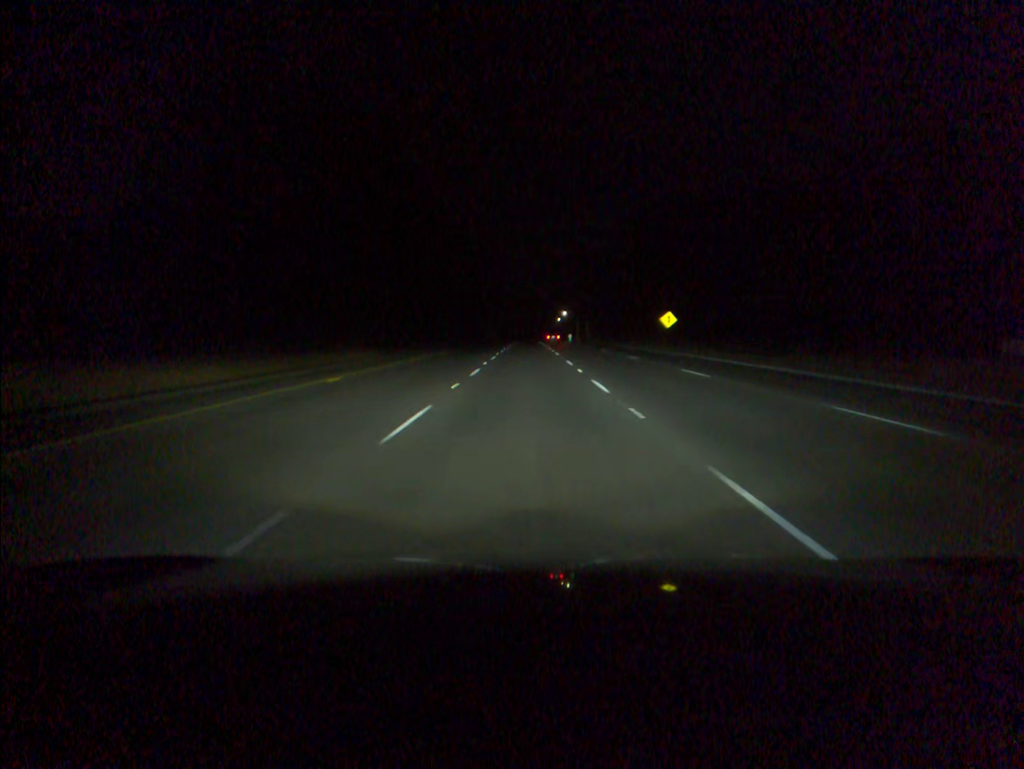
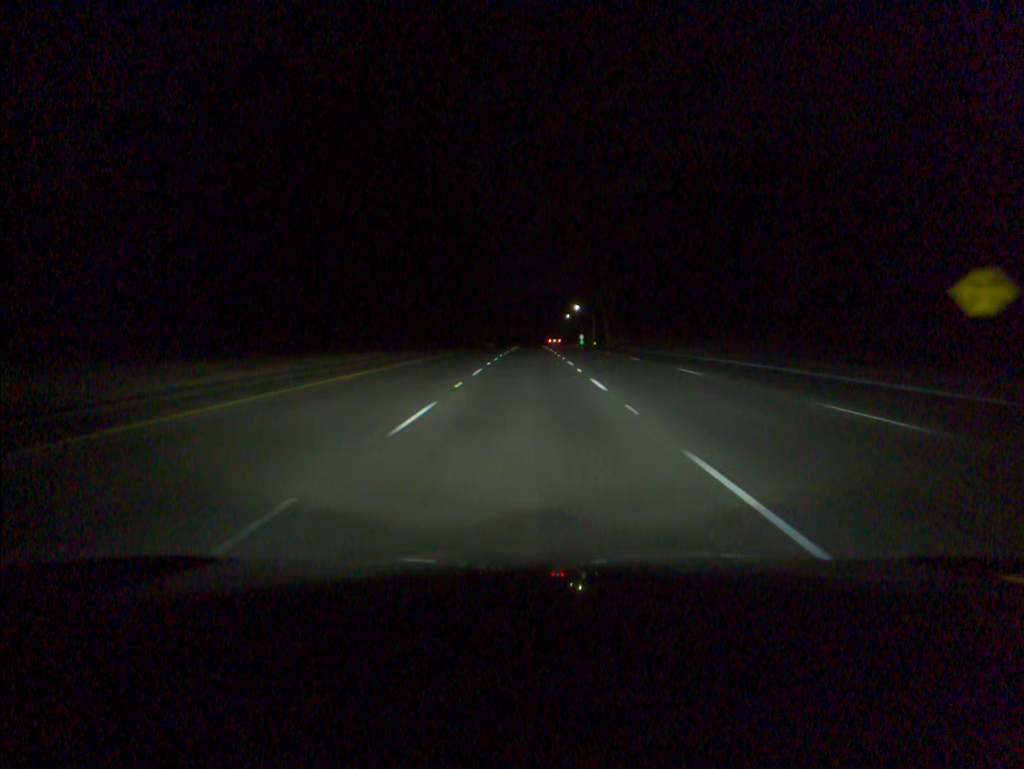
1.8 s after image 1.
(-0.1, +57.3) m; 0°
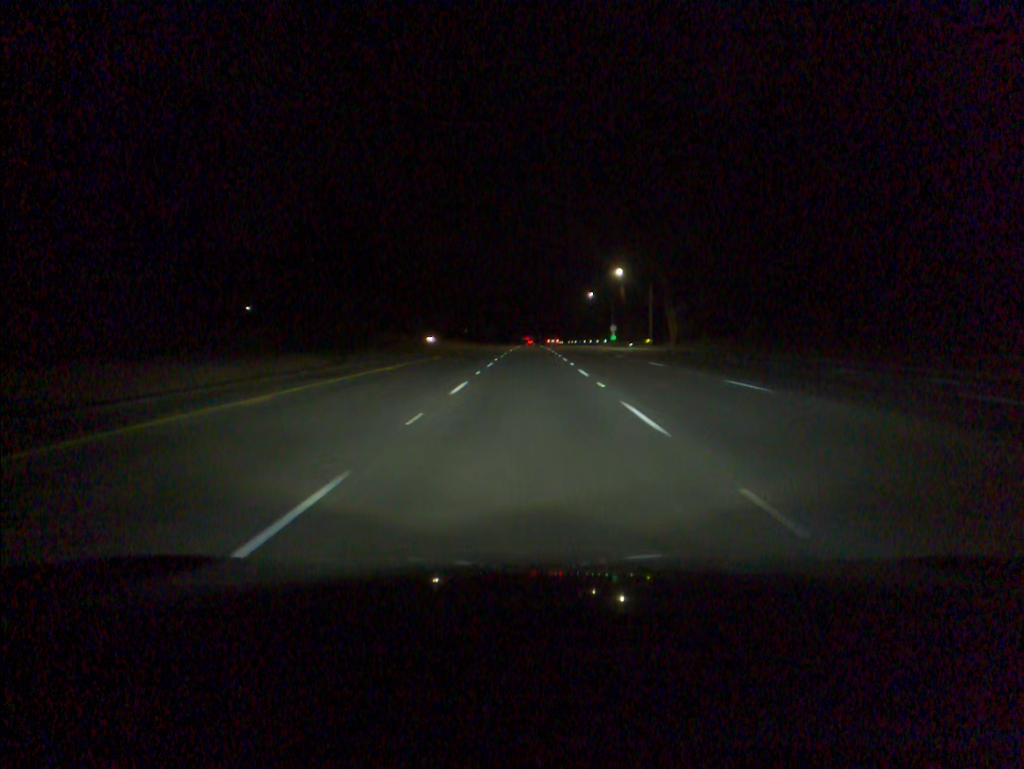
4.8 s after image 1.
(+0.2, +95.5) m; 0°
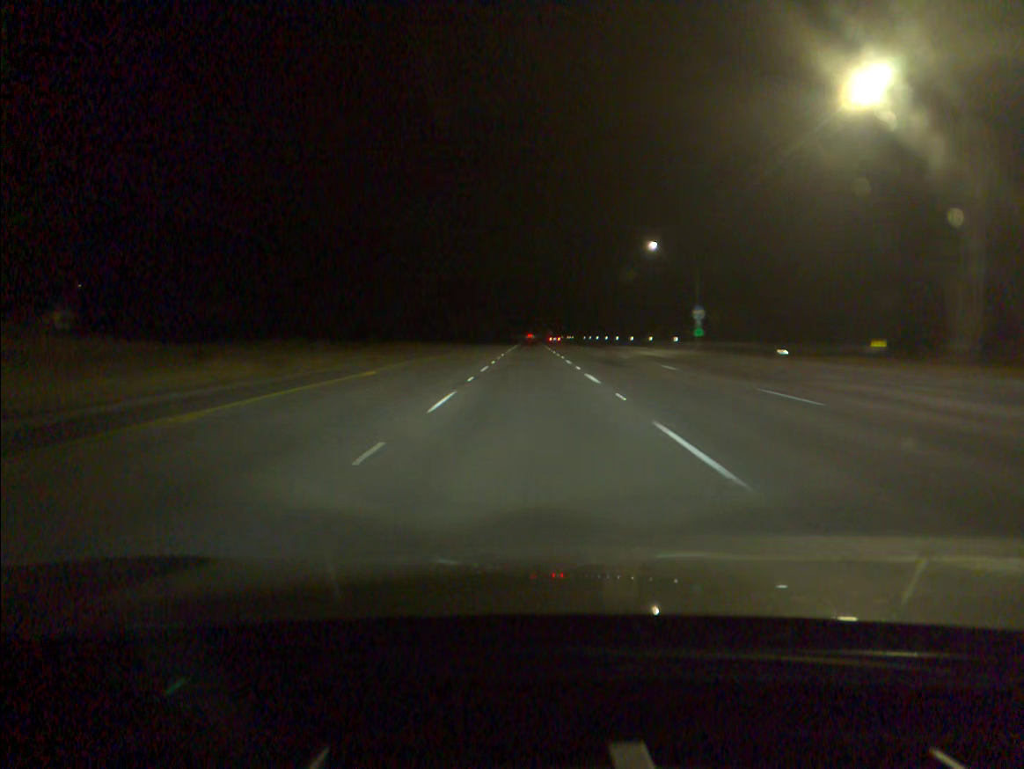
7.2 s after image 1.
(0.0, +76.6) m; 0°
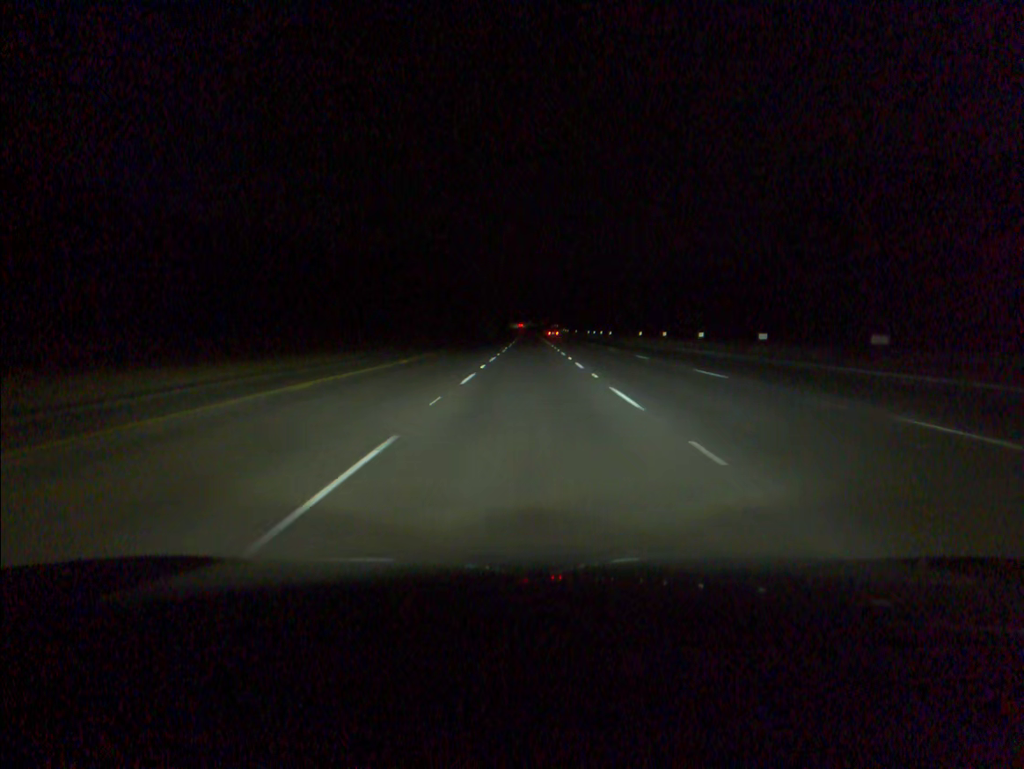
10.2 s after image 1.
(0.0, +95.6) m; 0°
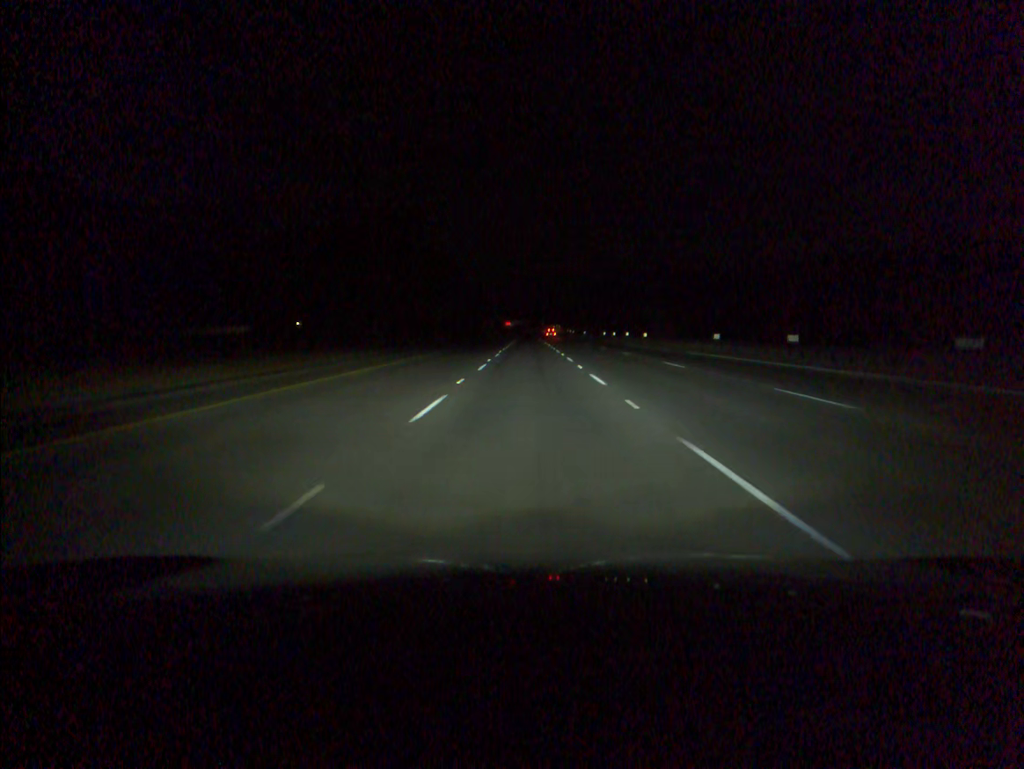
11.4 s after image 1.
(0.0, +38.0) m; 0°
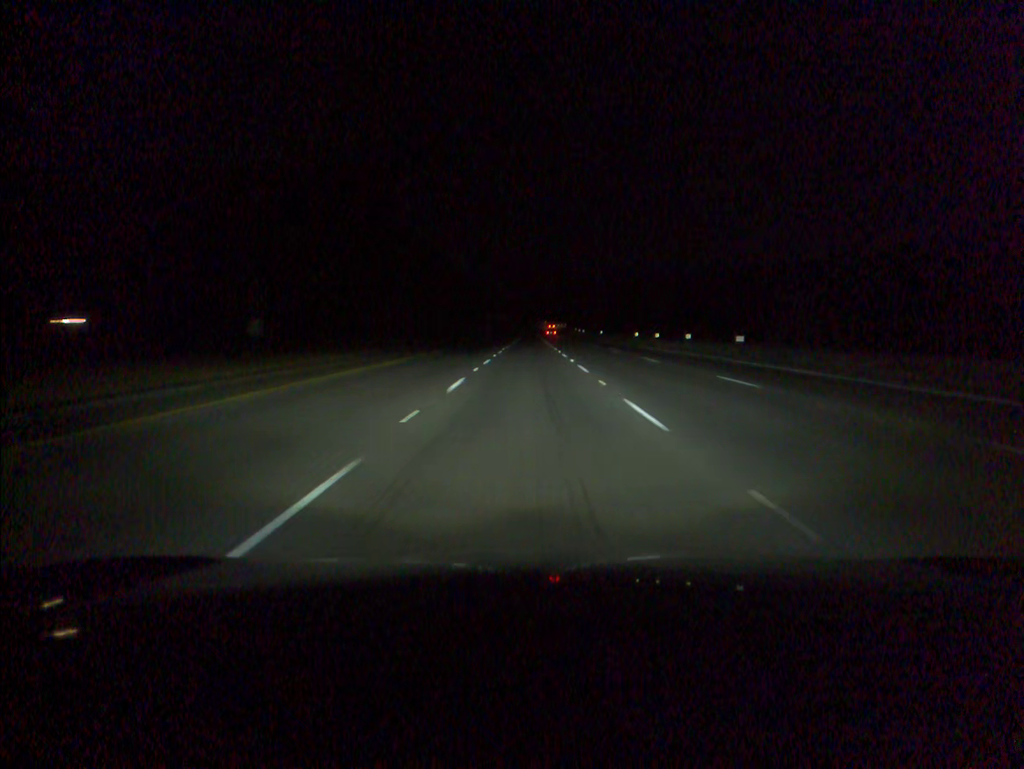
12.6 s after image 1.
(0.0, +37.8) m; 0°
